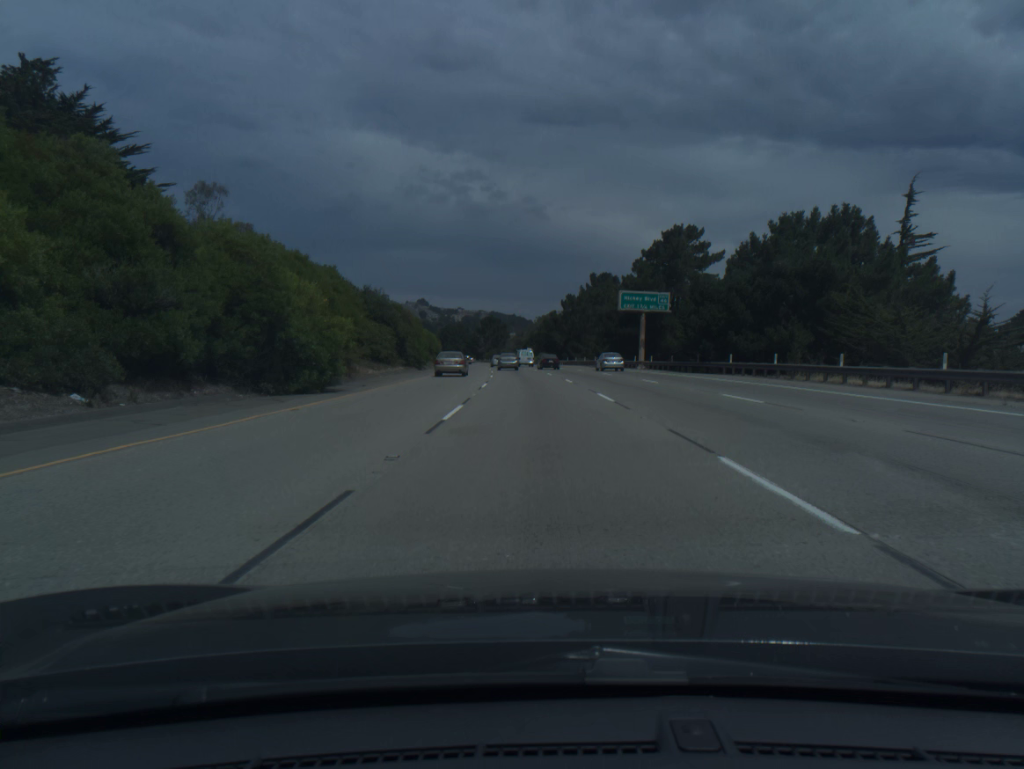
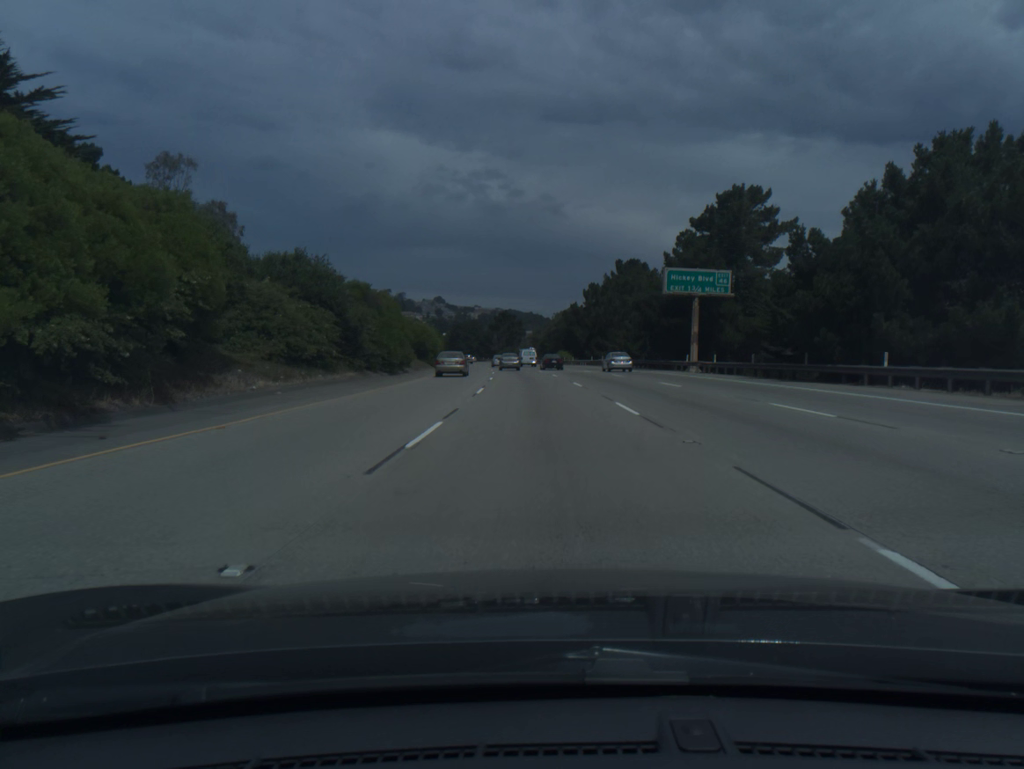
(-0.2, +18.9) m; -1°
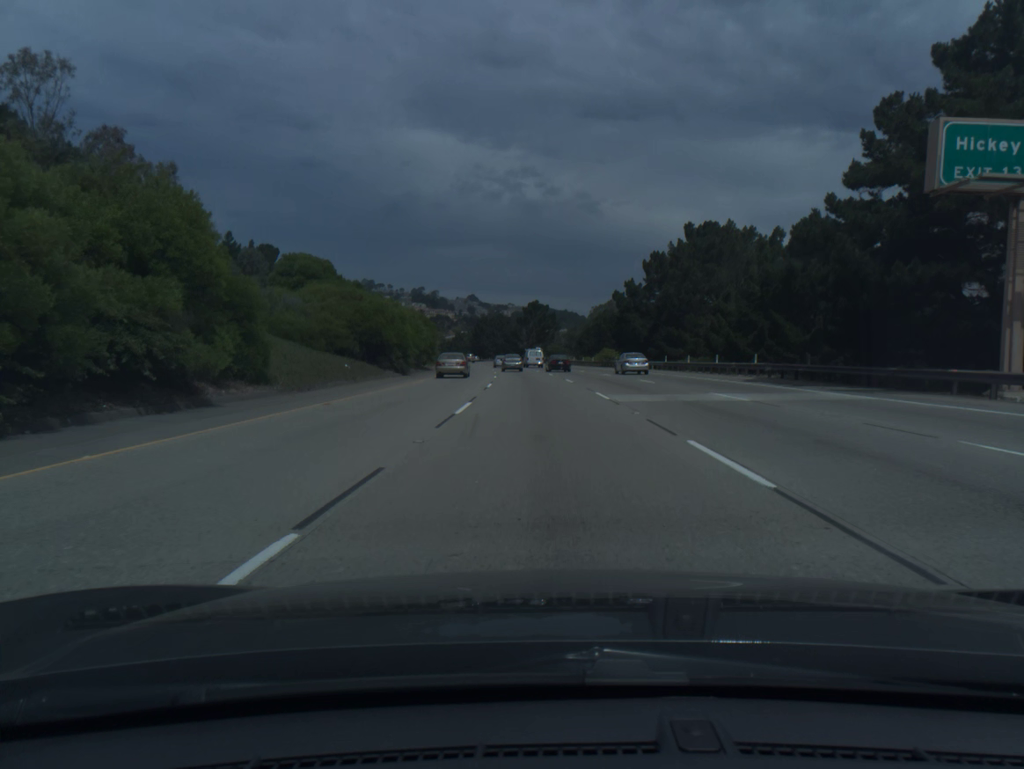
(-0.8, +37.7) m; -2°
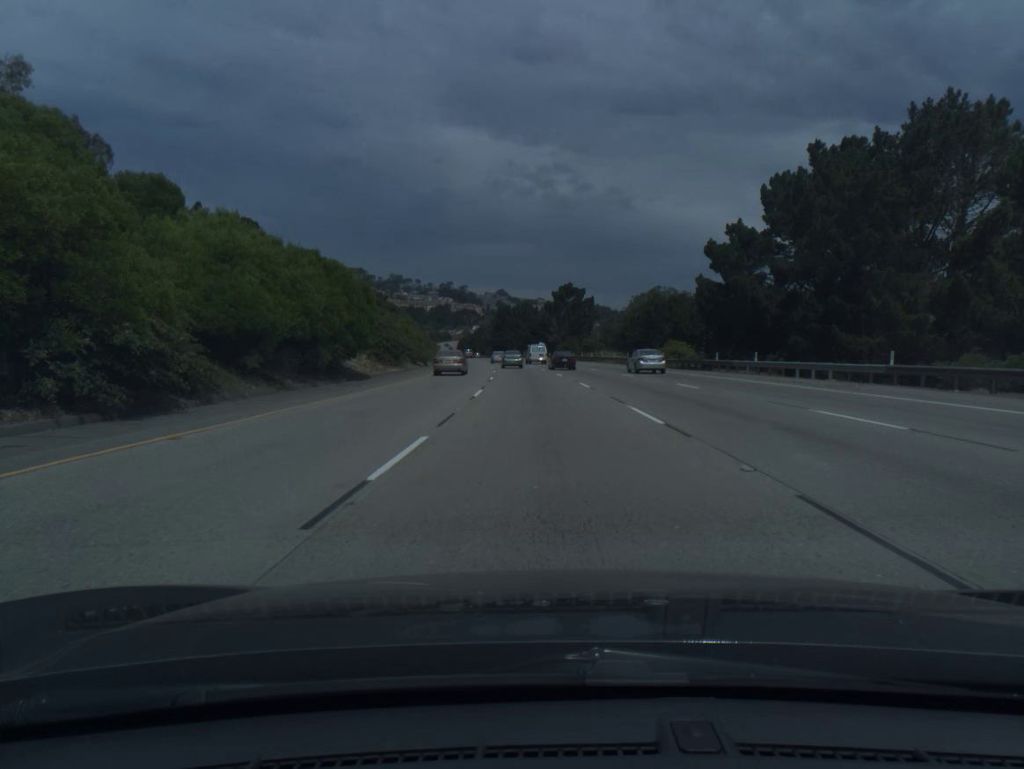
(-0.7, +37.6) m; -2°
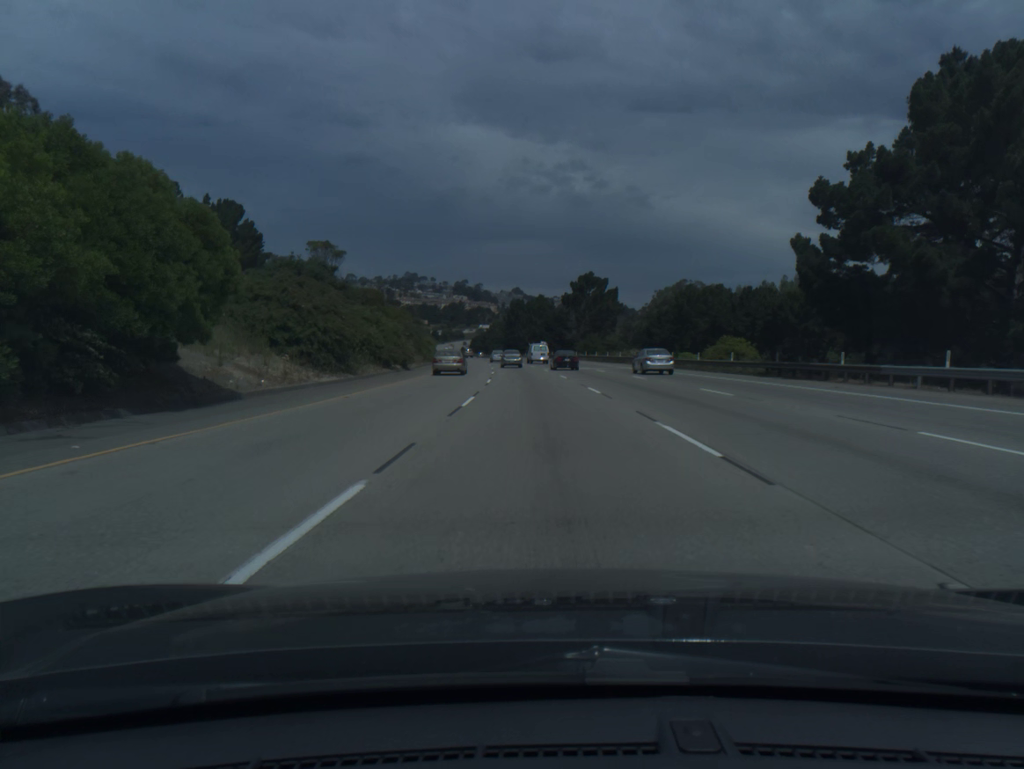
(-0.2, +18.8) m; -1°
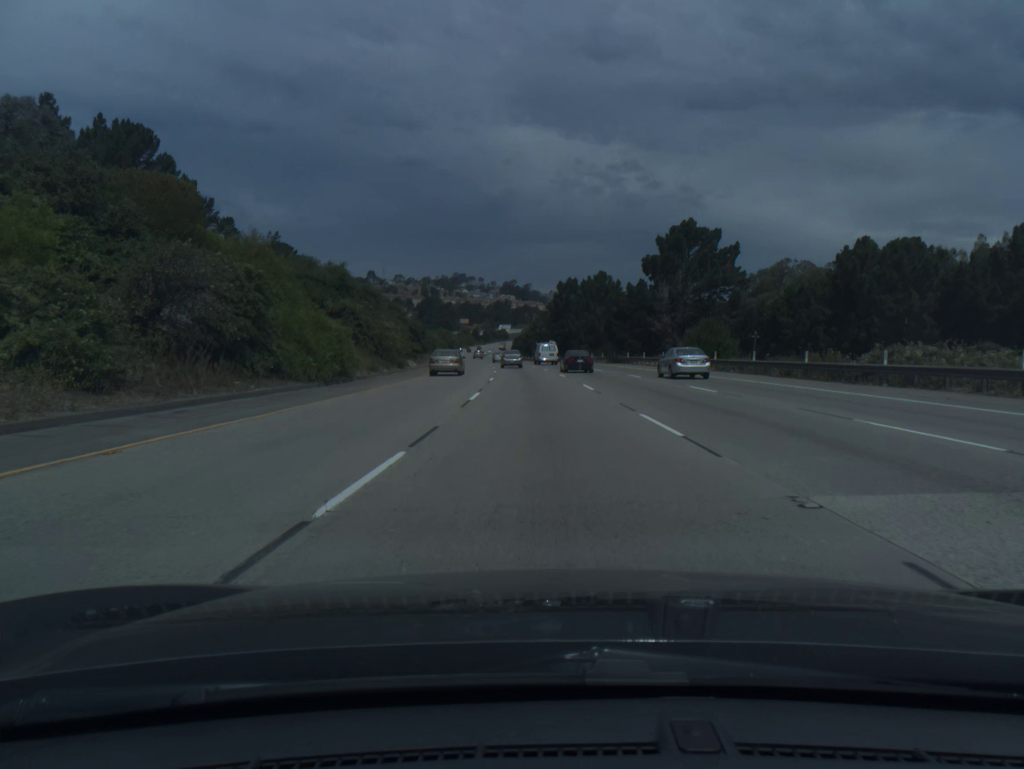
(-1.8, +56.2) m; -4°
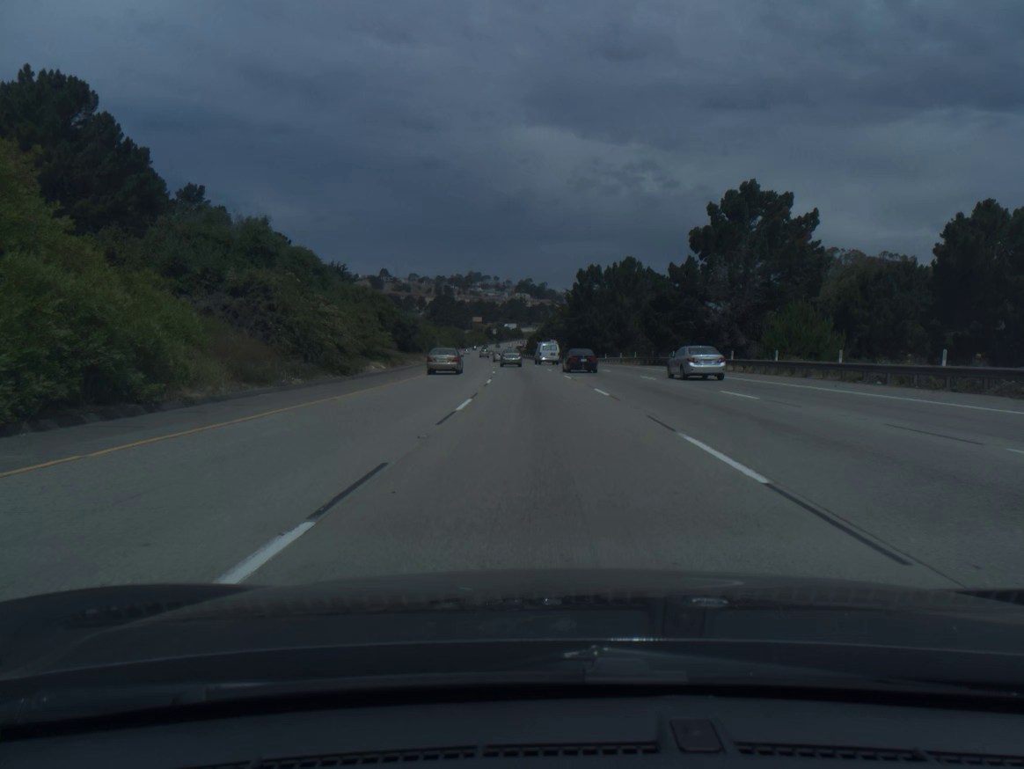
(-0.2, +18.7) m; -1°
